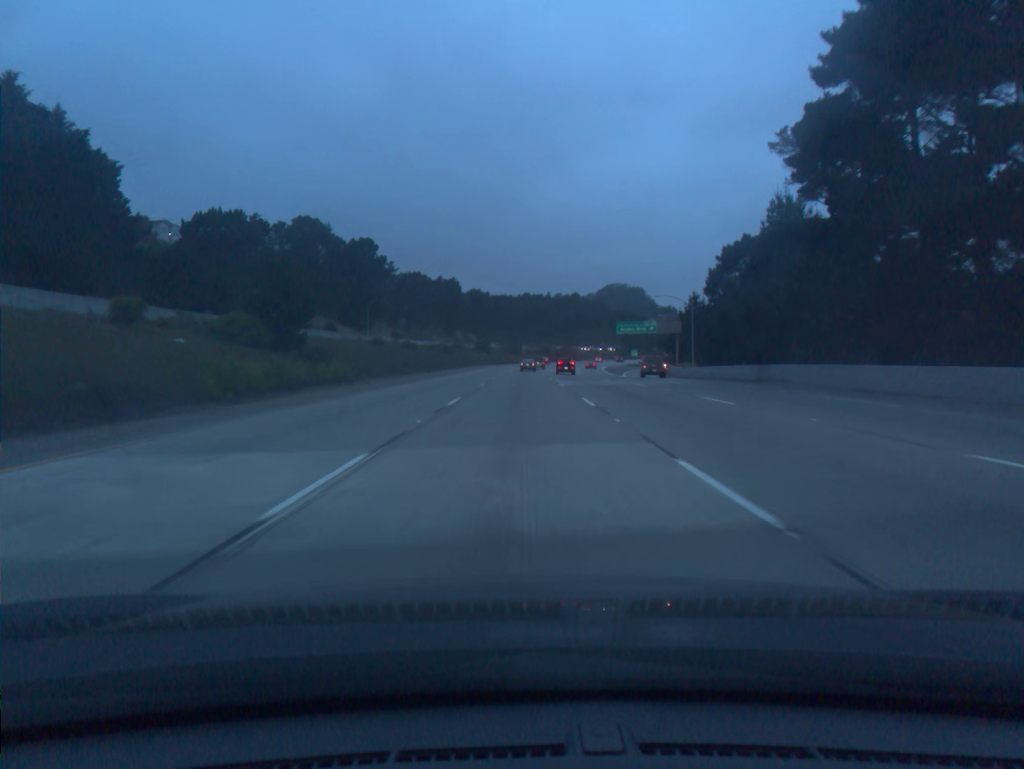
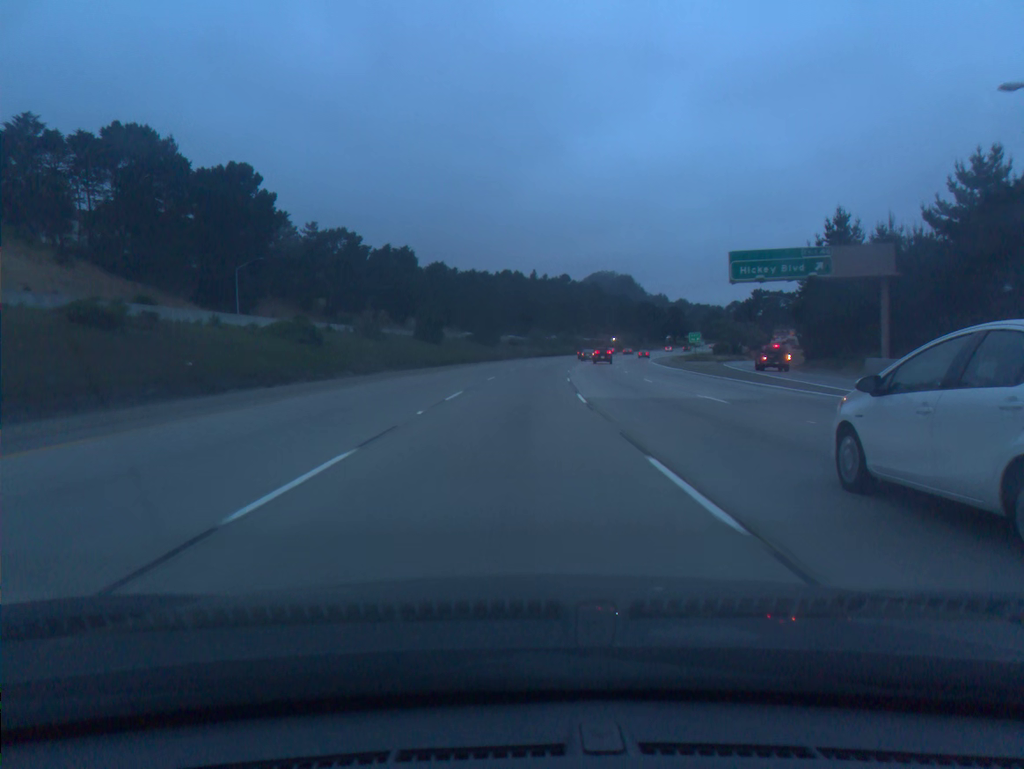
(+0.8, +72.9) m; +1°
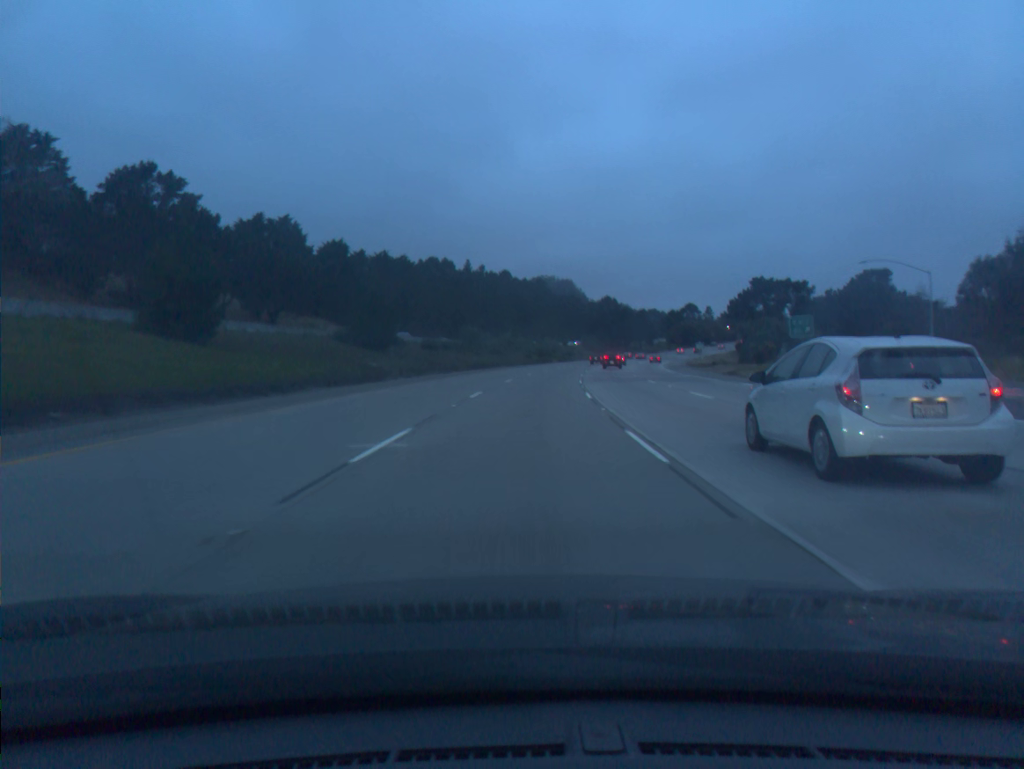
(+1.8, +54.6) m; +4°
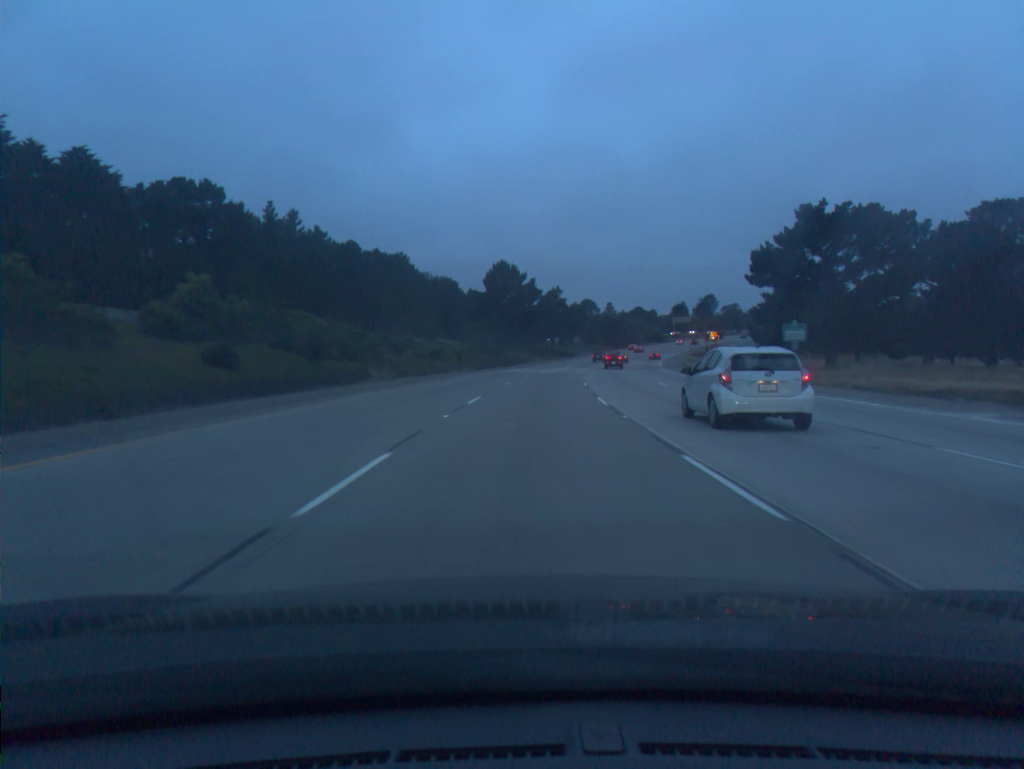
(+6.9, +90.3) m; +9°
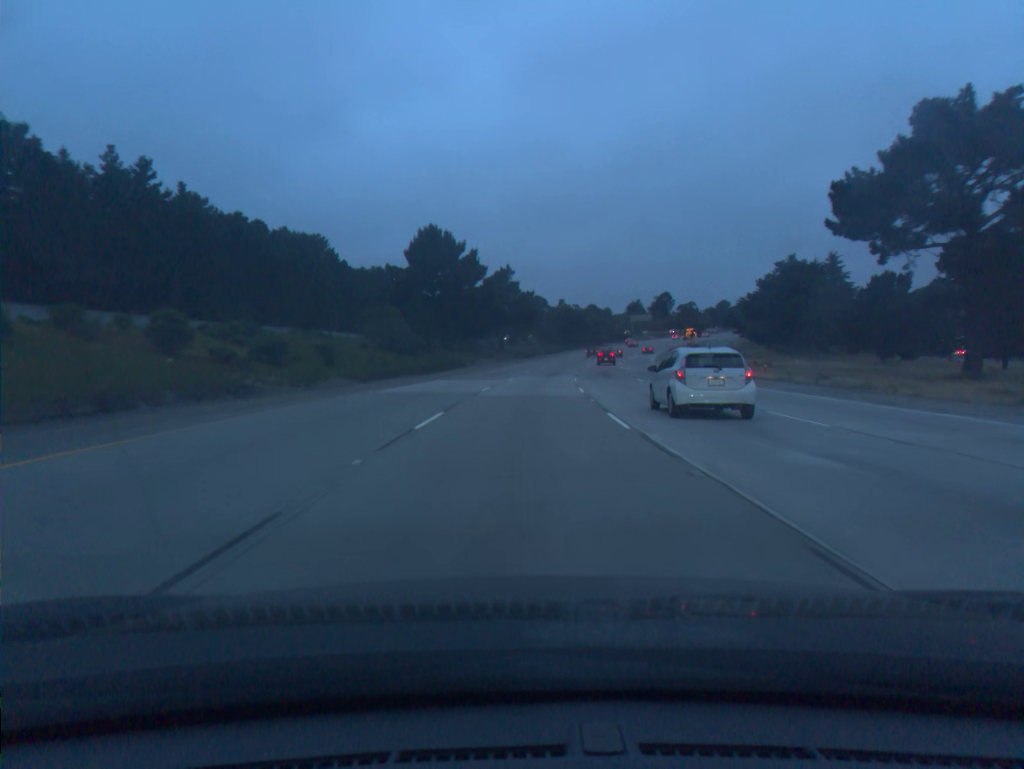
(+1.2, +36.2) m; +4°
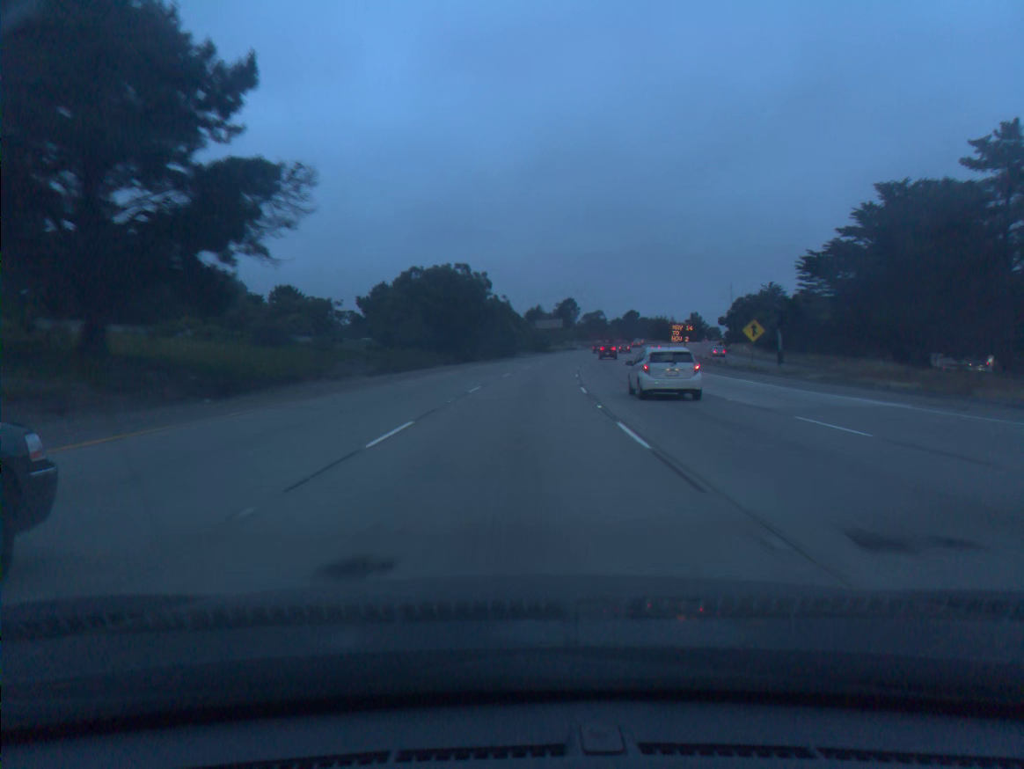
(+6.5, +90.3) m; +8°
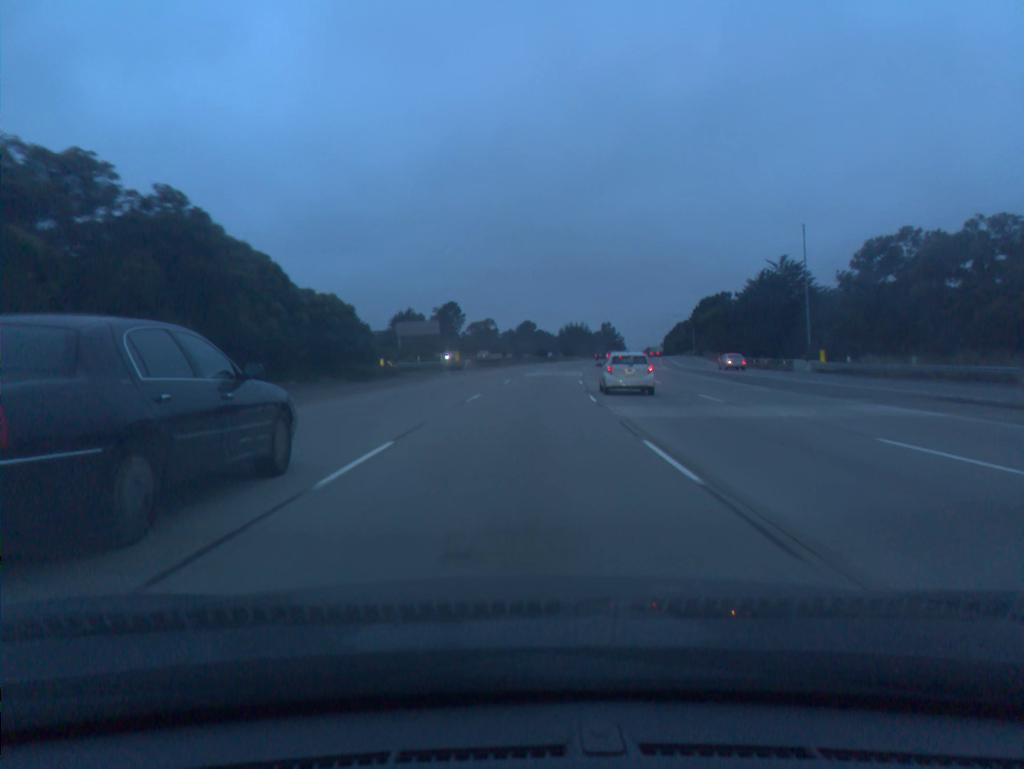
(+6.5, +89.9) m; +8°
